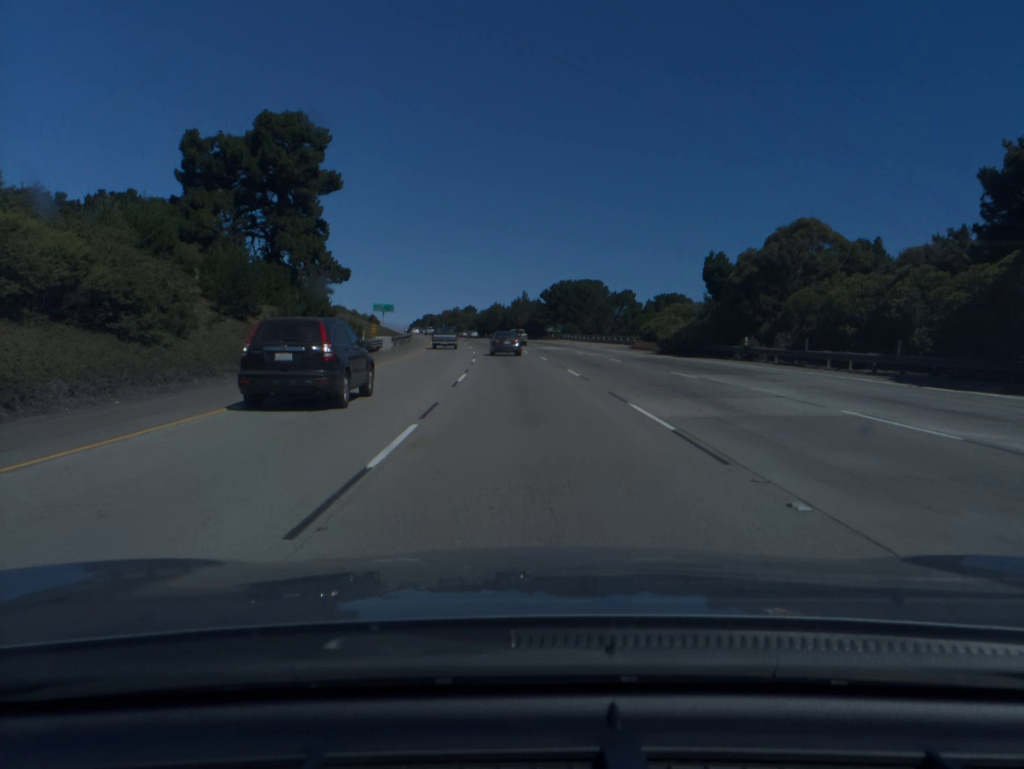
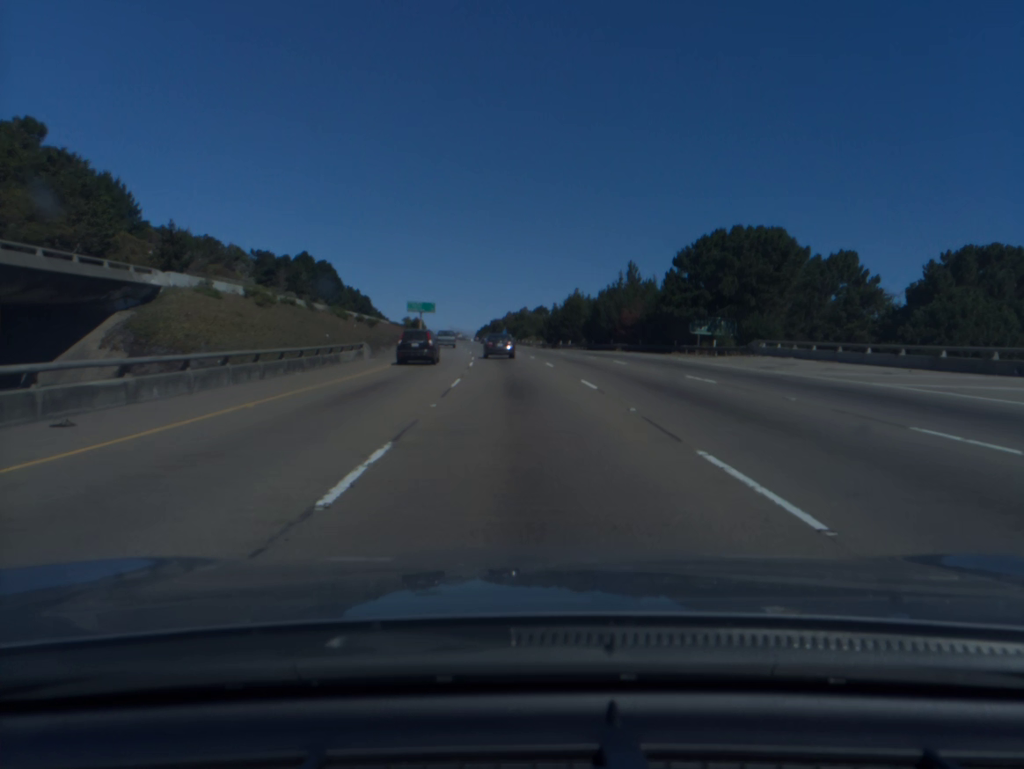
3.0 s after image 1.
(-3.4, +74.7) m; -5°
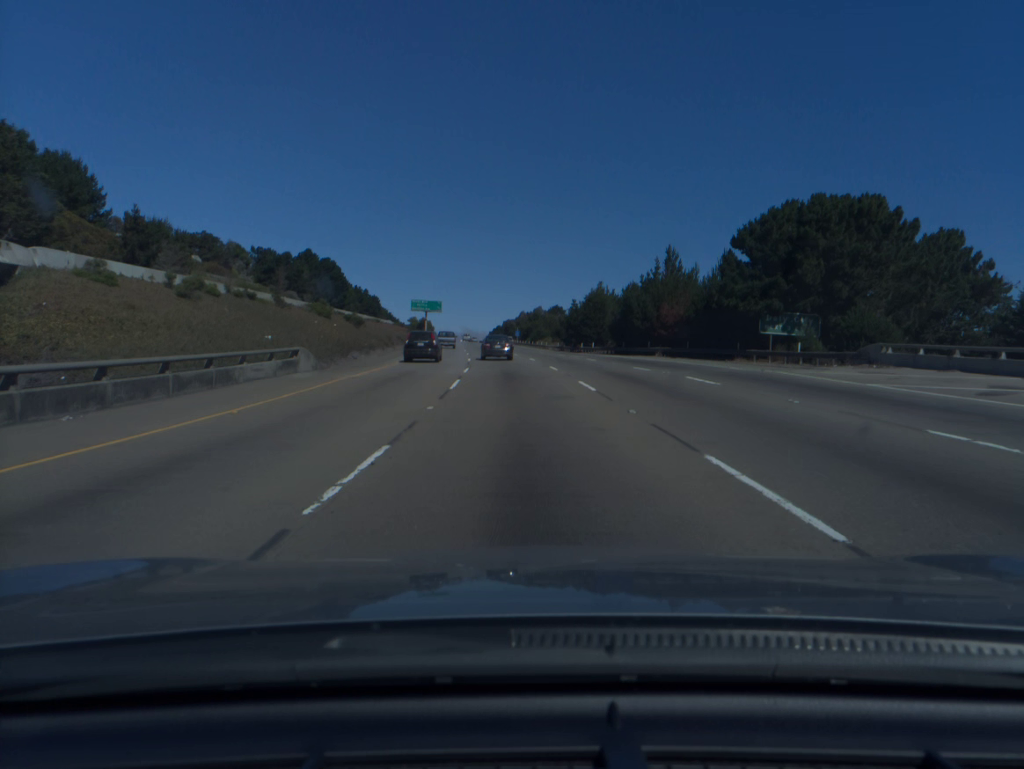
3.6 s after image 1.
(-0.1, +14.8) m; -1°
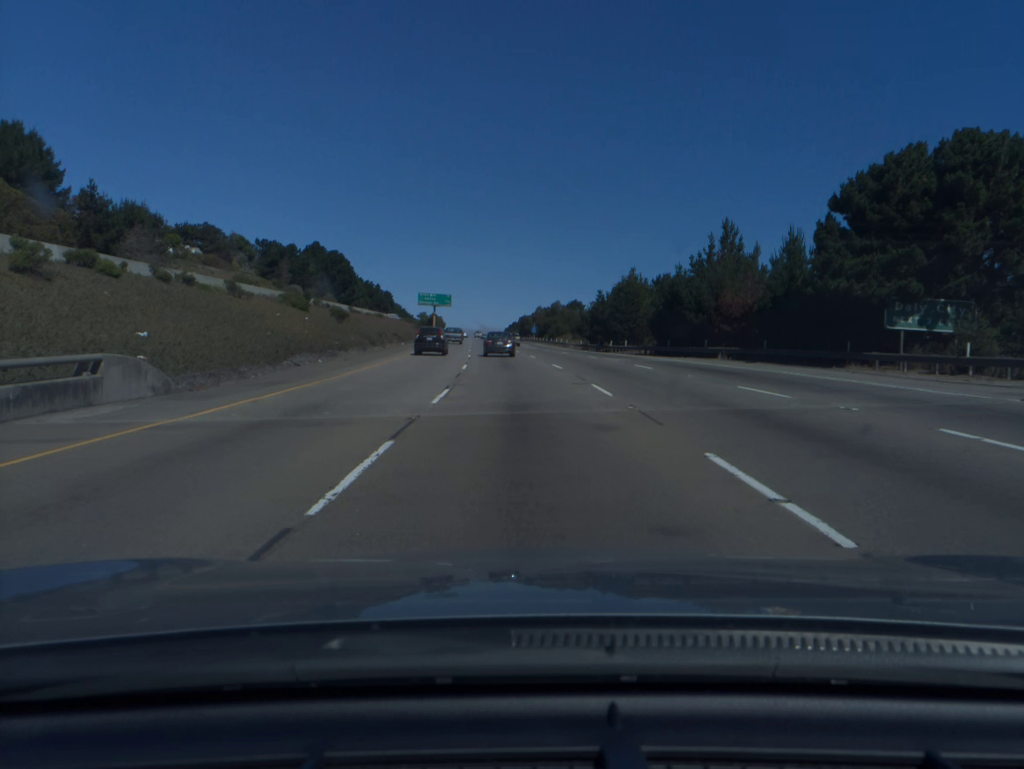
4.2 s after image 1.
(-0.2, +14.8) m; -1°
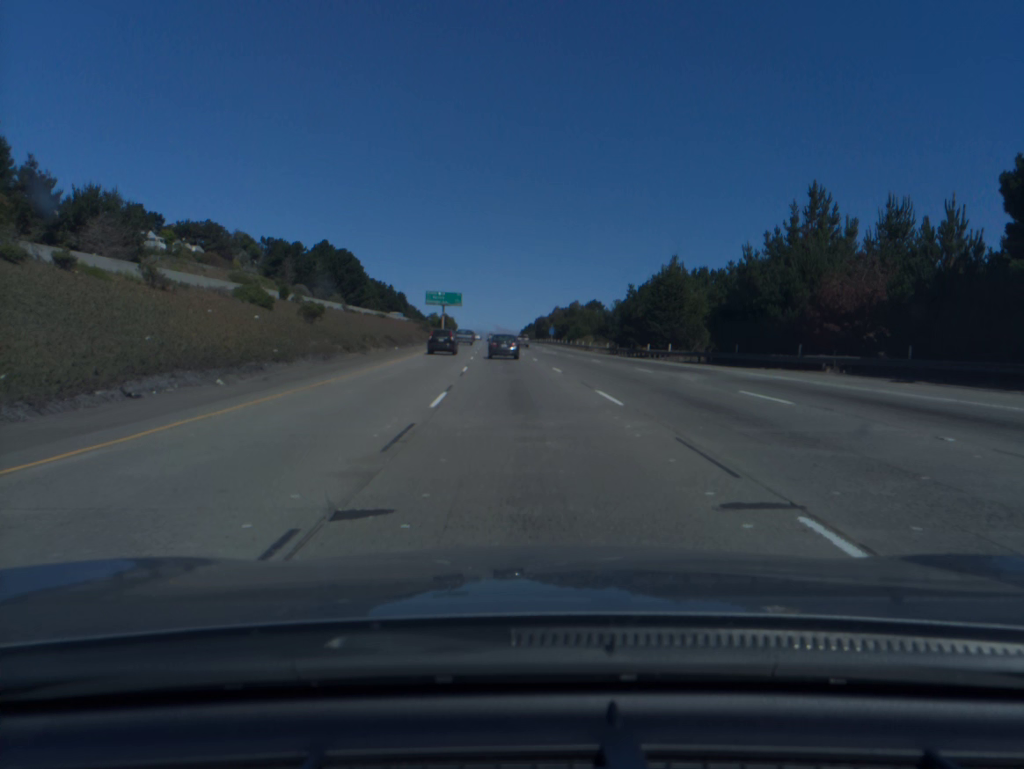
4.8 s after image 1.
(-0.1, +14.7) m; -1°
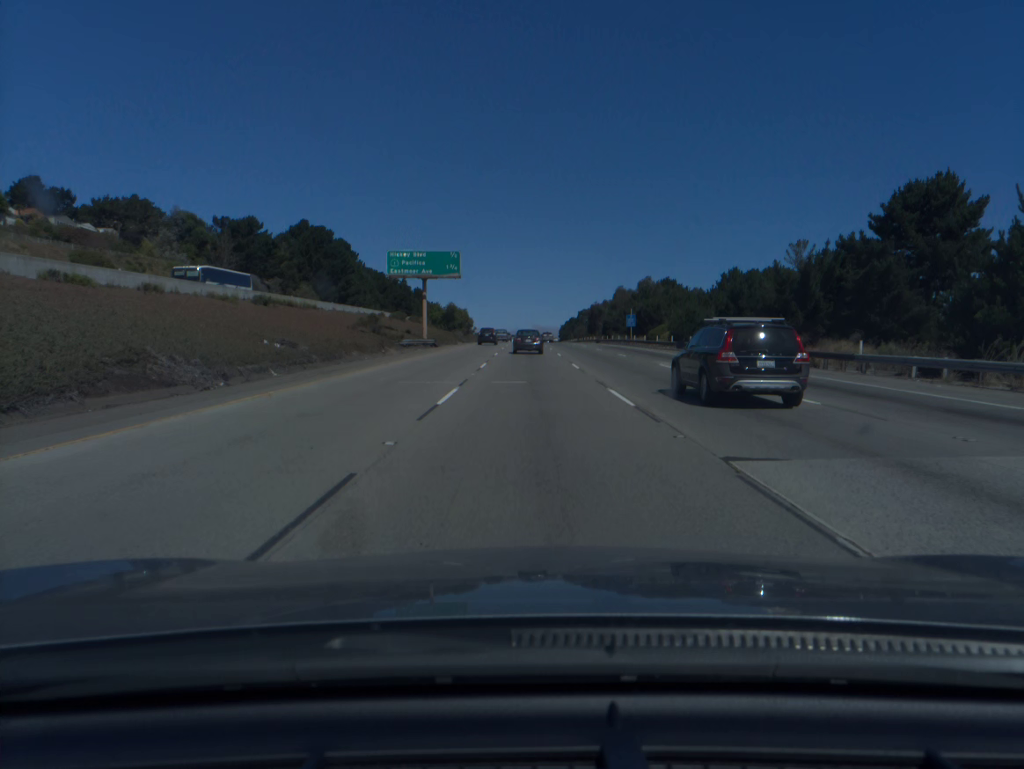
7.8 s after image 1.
(-2.5, +73.1) m; -3°
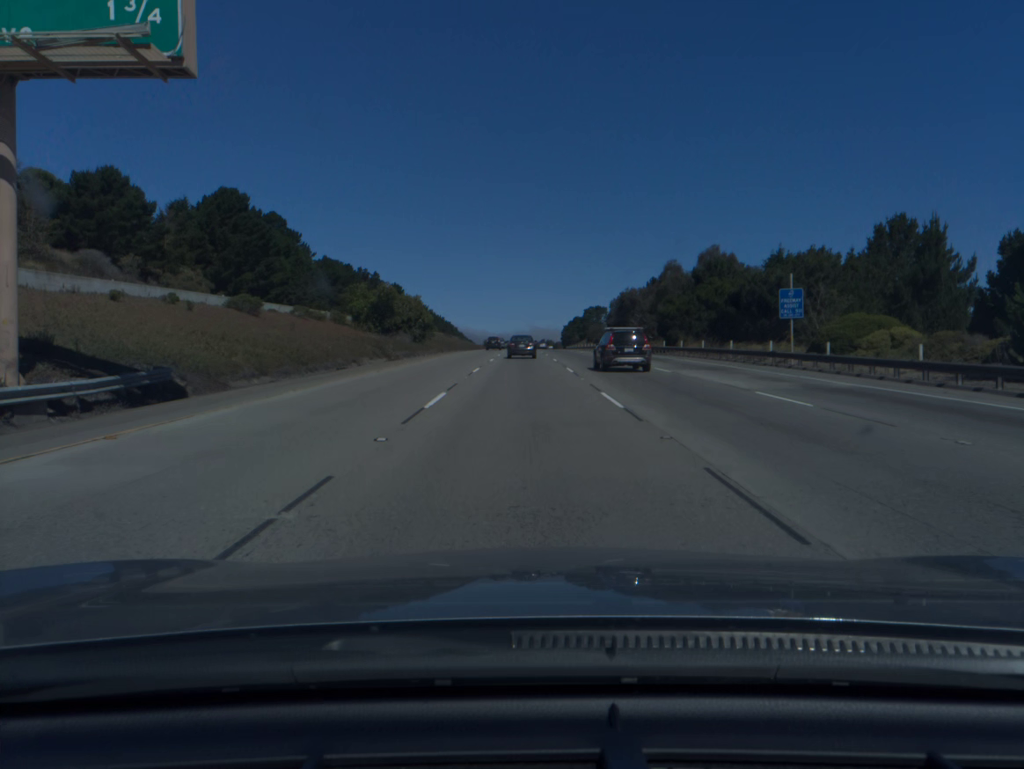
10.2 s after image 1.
(+0.2, +58.5) m; 0°
